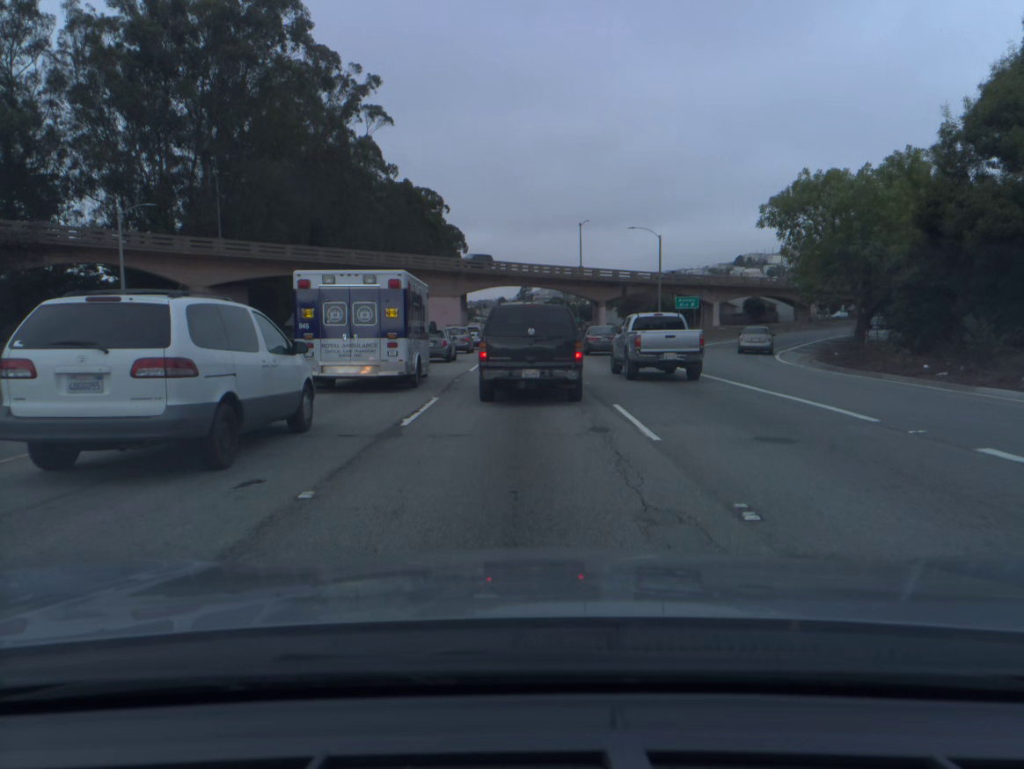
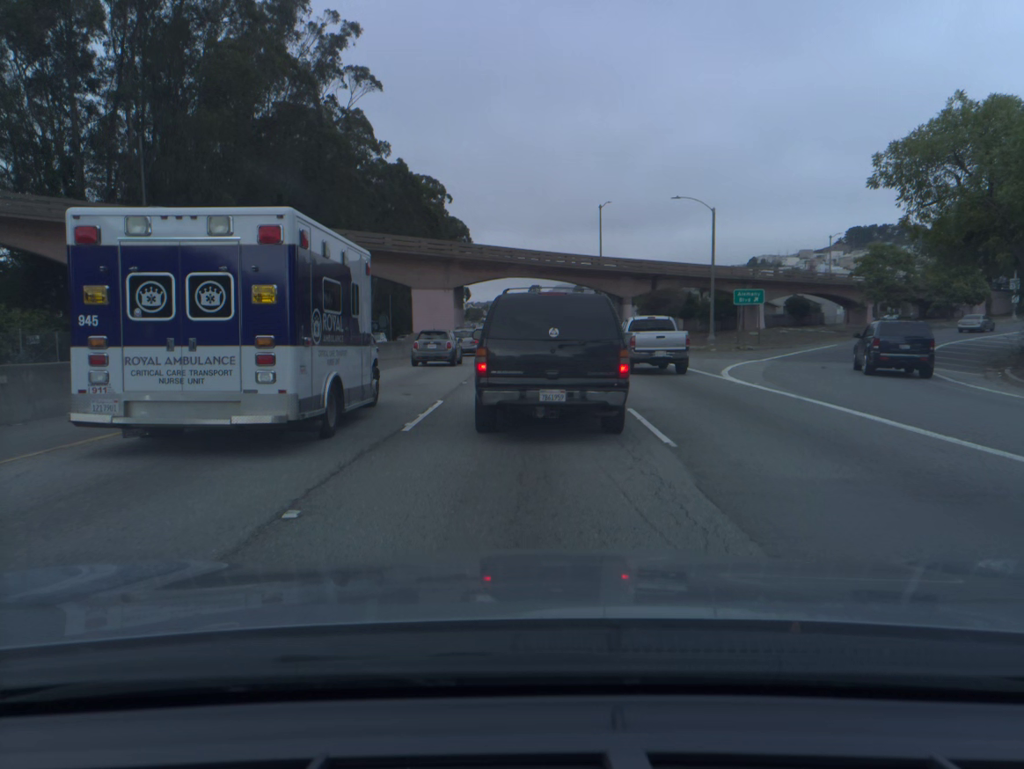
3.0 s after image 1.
(-0.1, +15.5) m; -1°
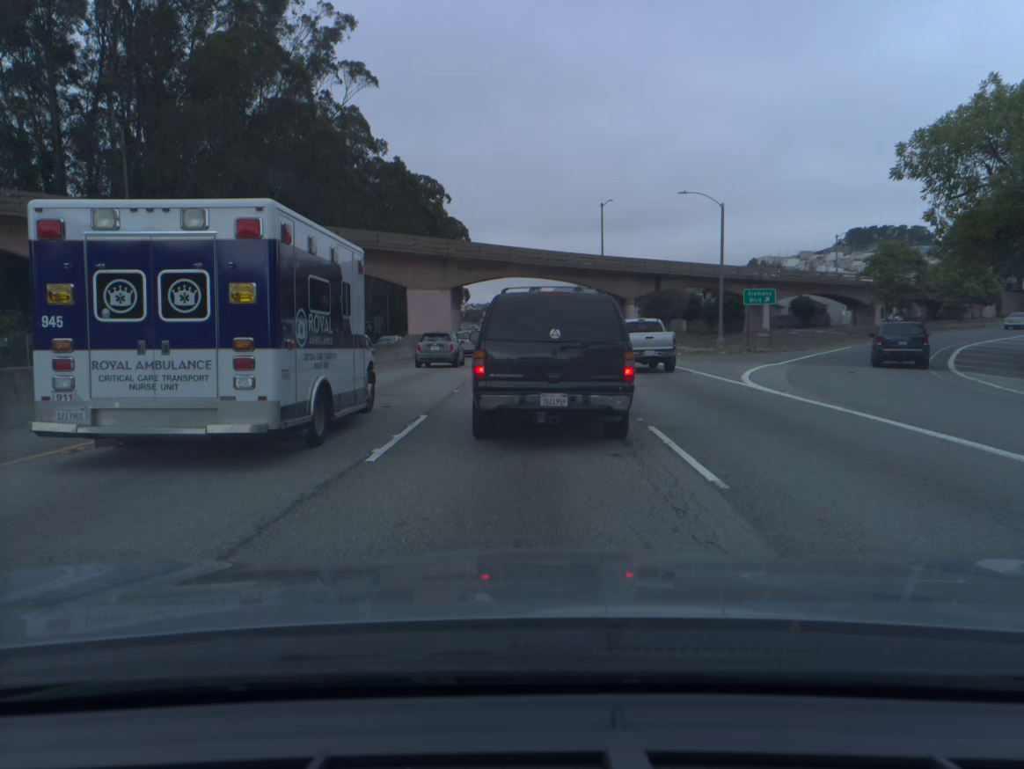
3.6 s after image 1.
(0.0, +2.4) m; 0°
